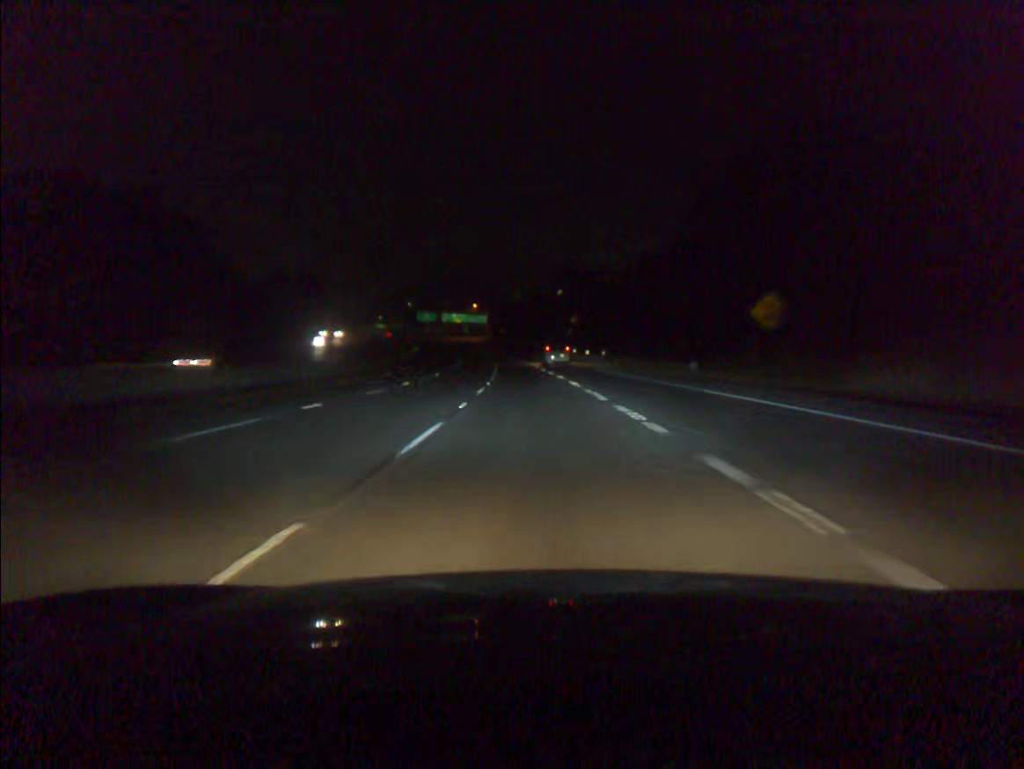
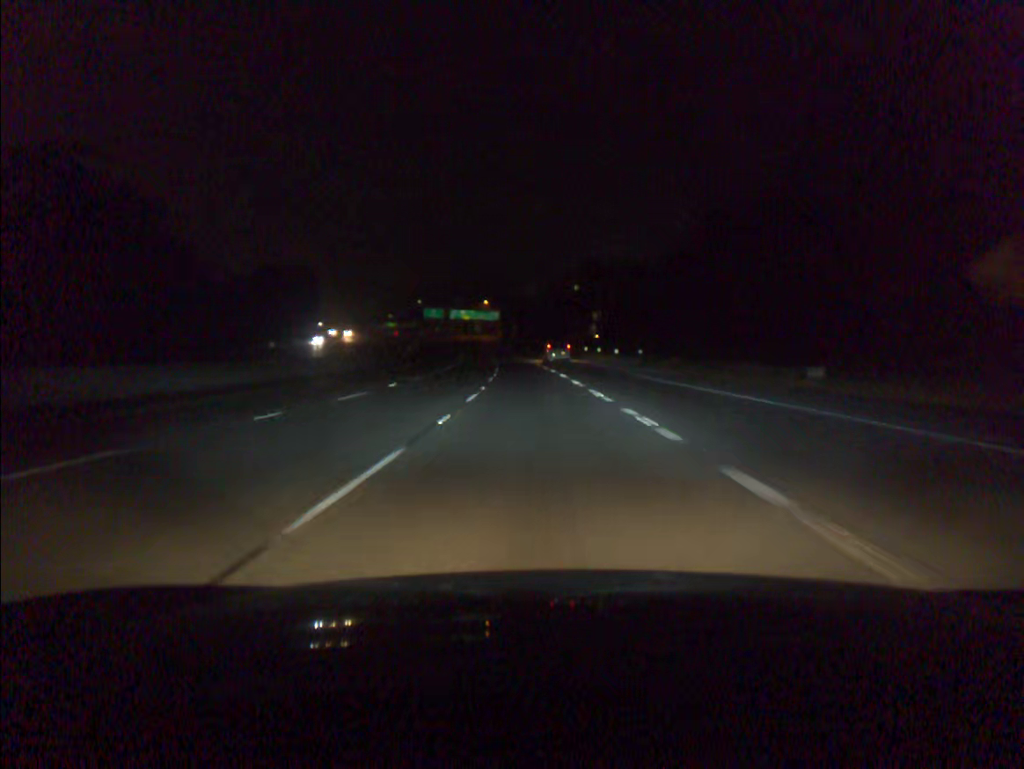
(-0.2, +18.8) m; -1°
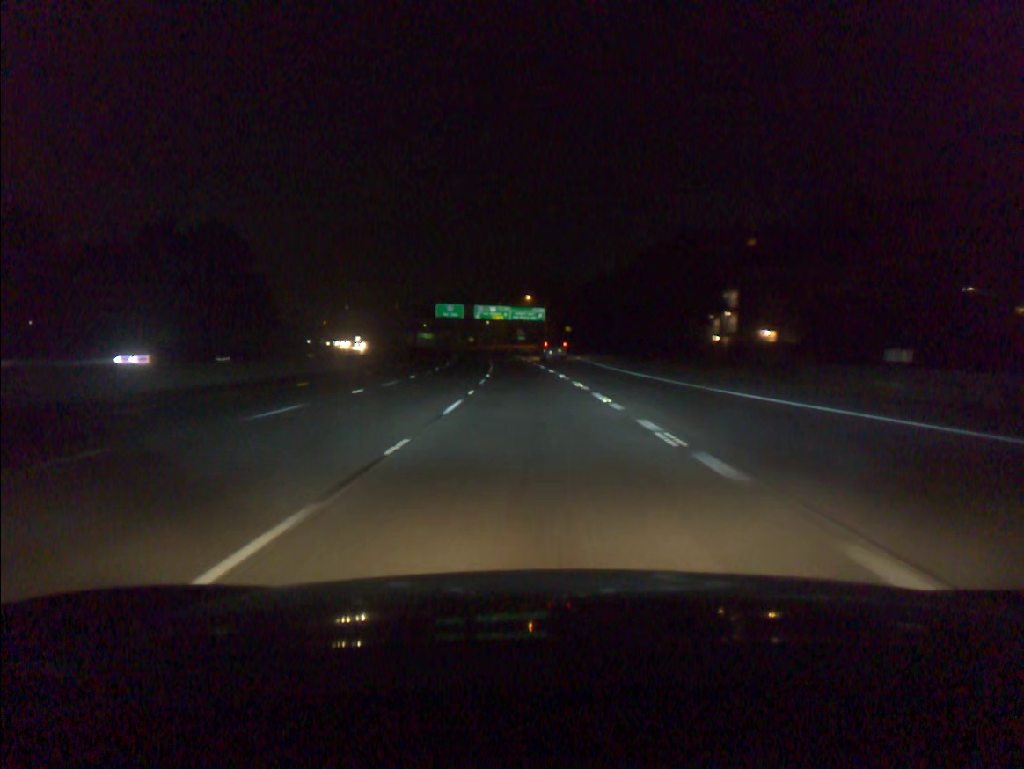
(-2.6, +75.1) m; -4°
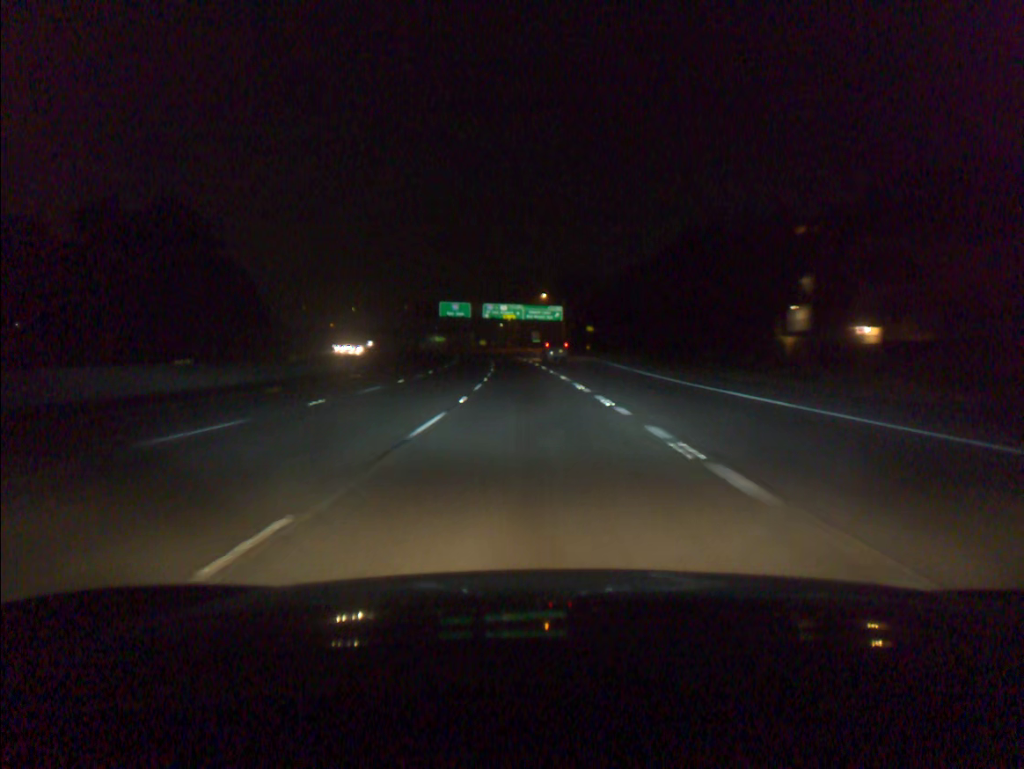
(-0.2, +18.7) m; -1°
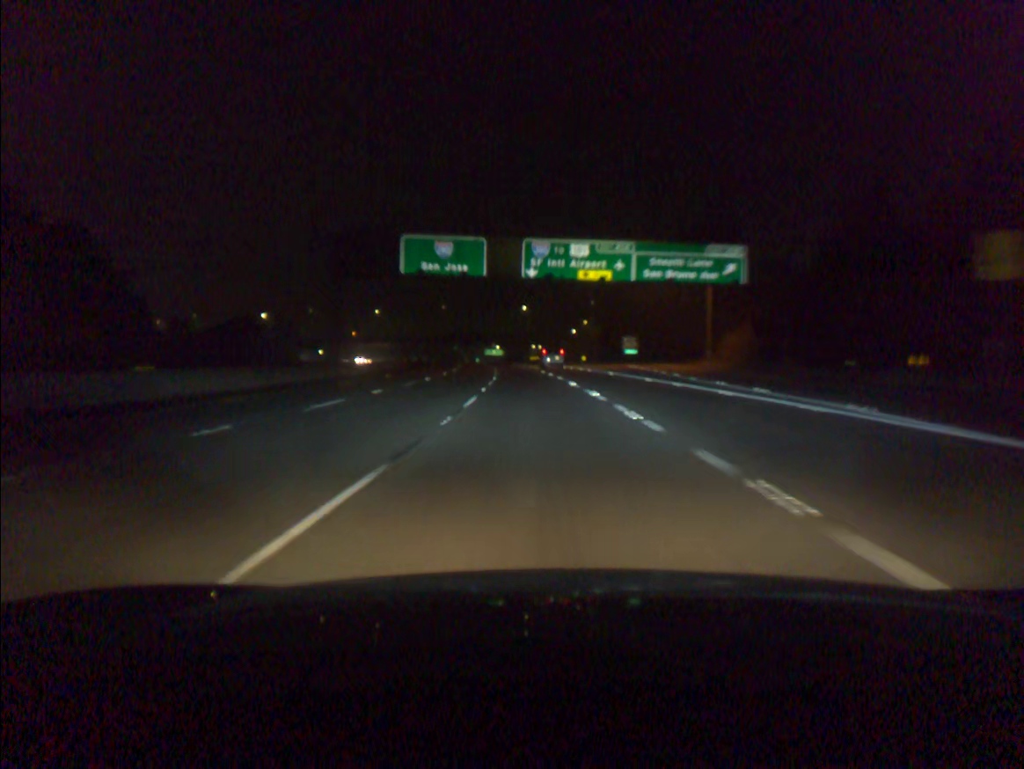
(-4.6, +92.9) m; -5°
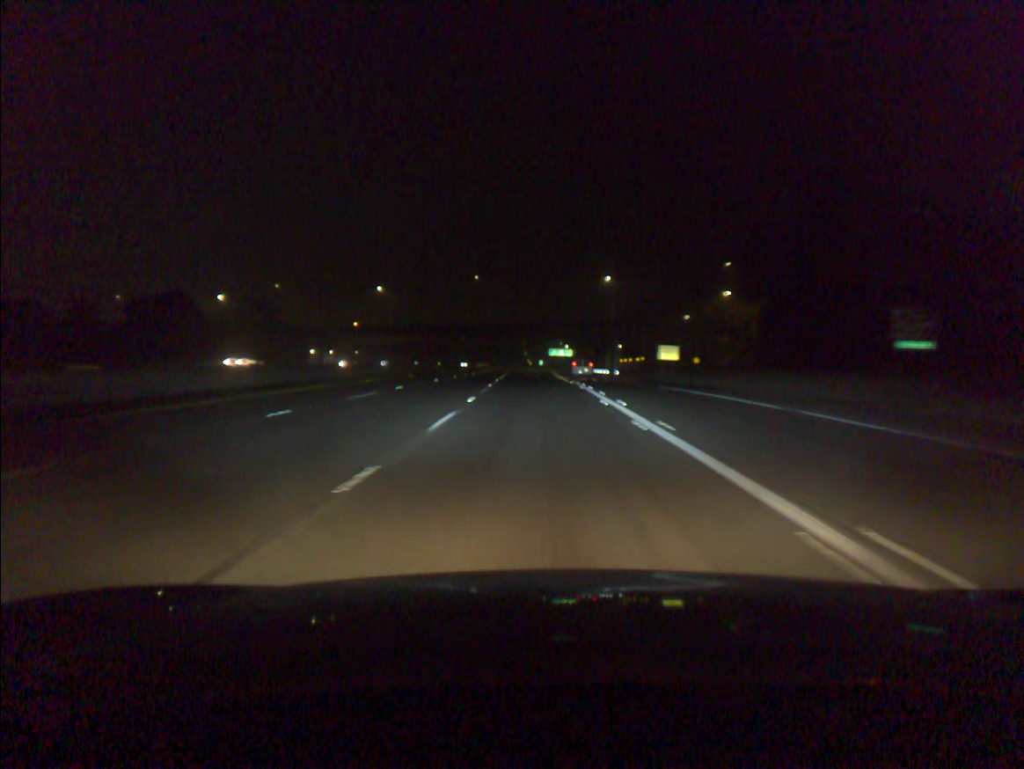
(-4.1, +92.6) m; -5°
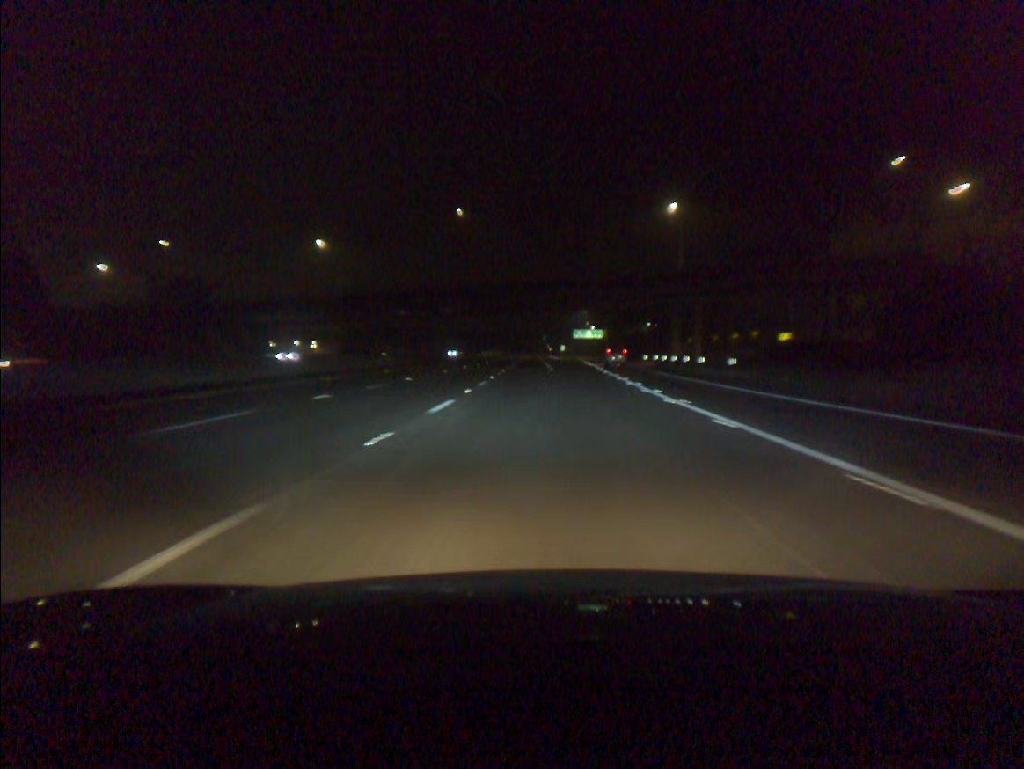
(-0.8, +56.2) m; -1°
